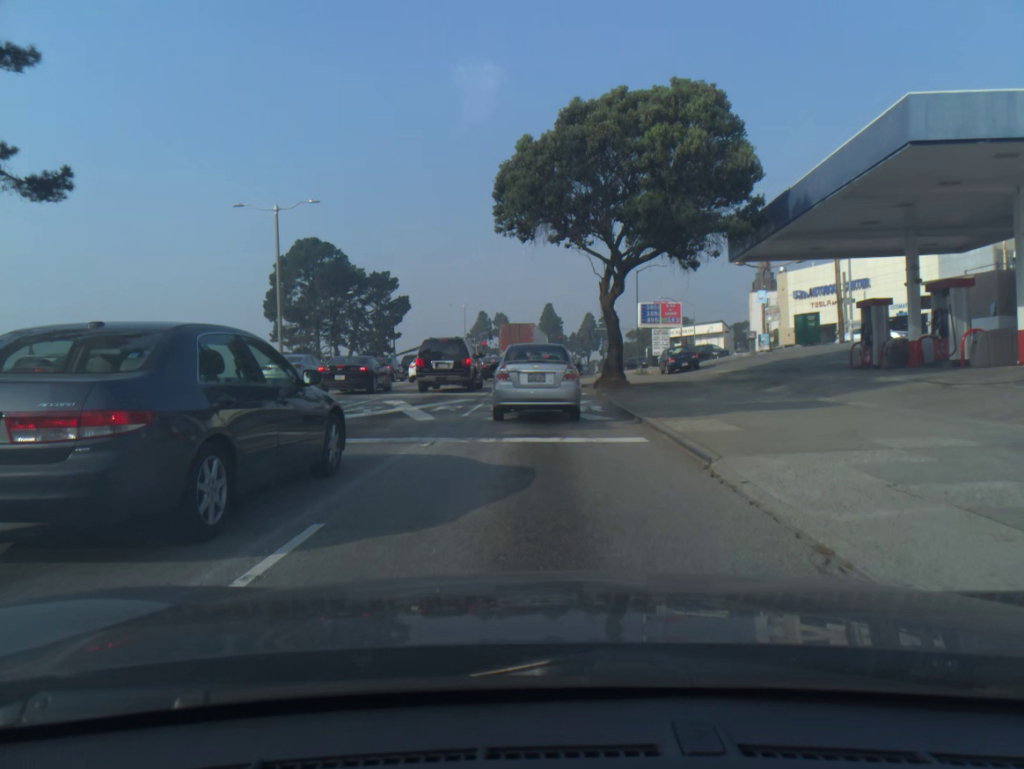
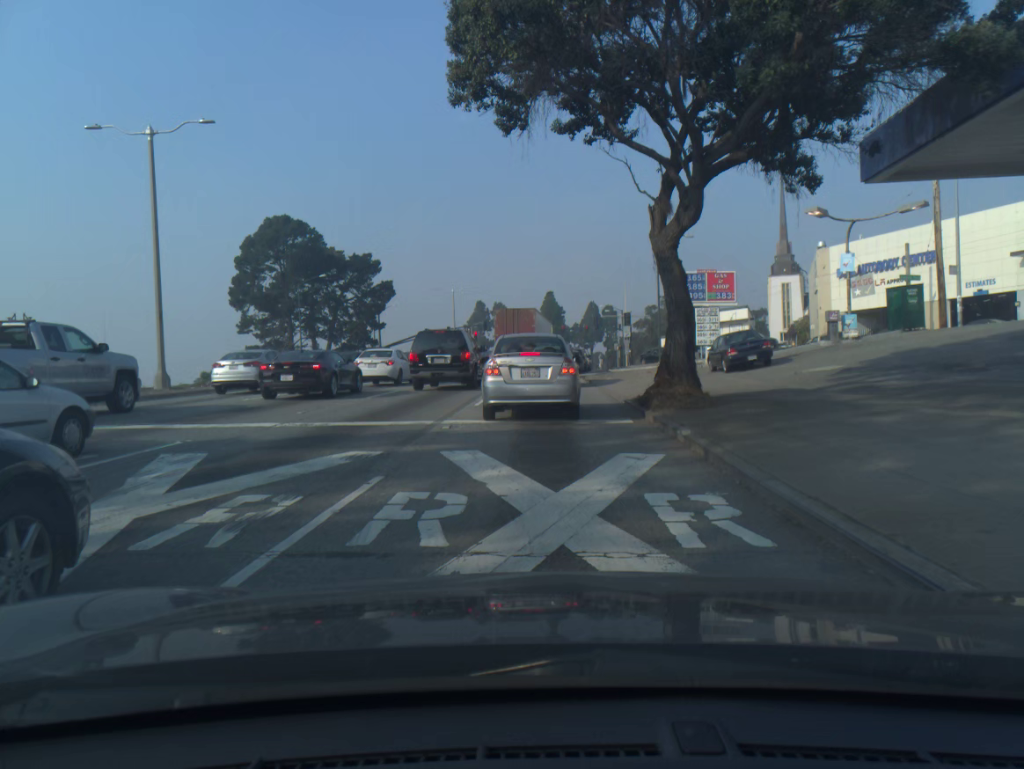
(0.0, +13.2) m; 0°
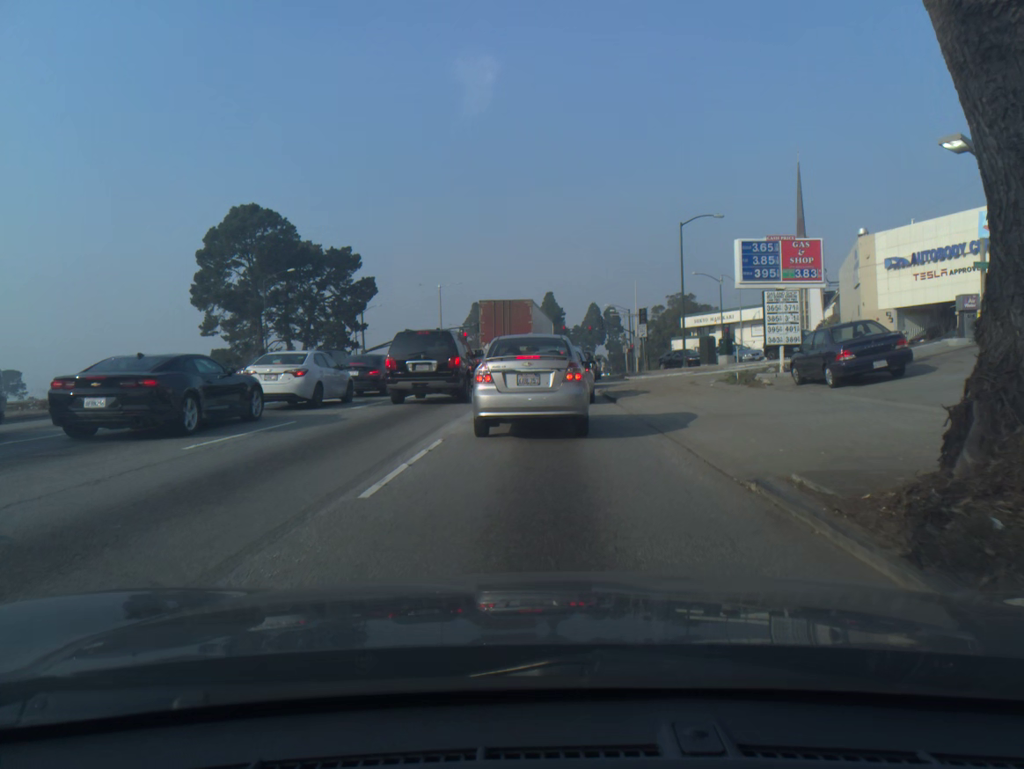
(0.0, +10.9) m; 0°
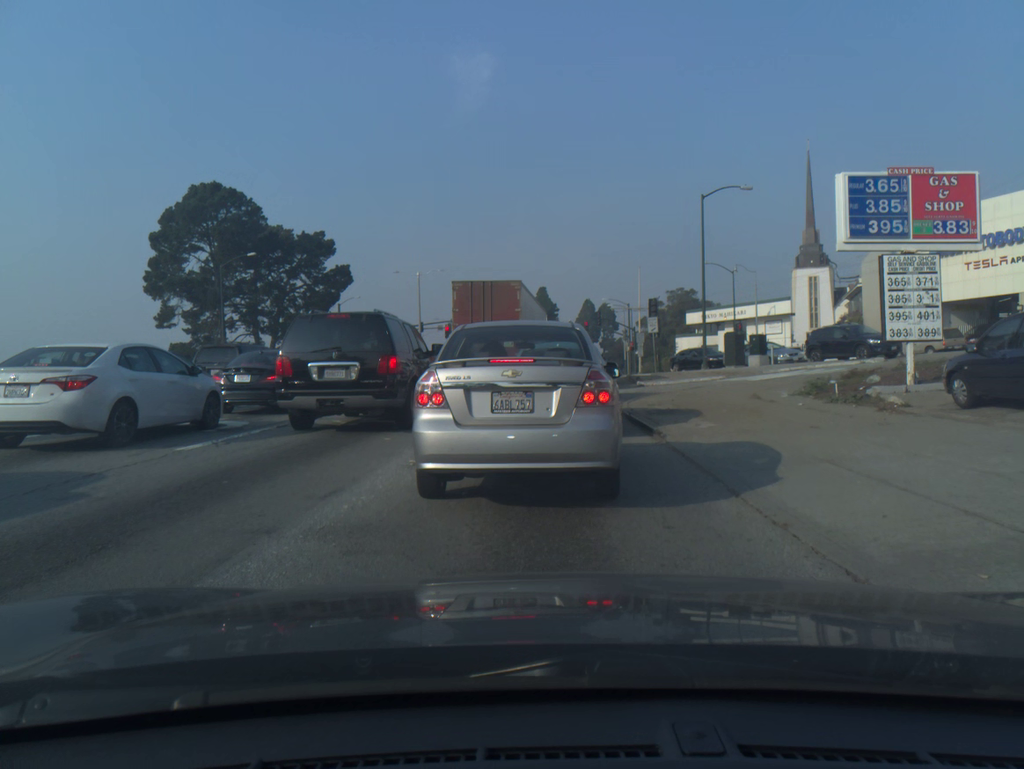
(-0.1, +8.9) m; -1°
